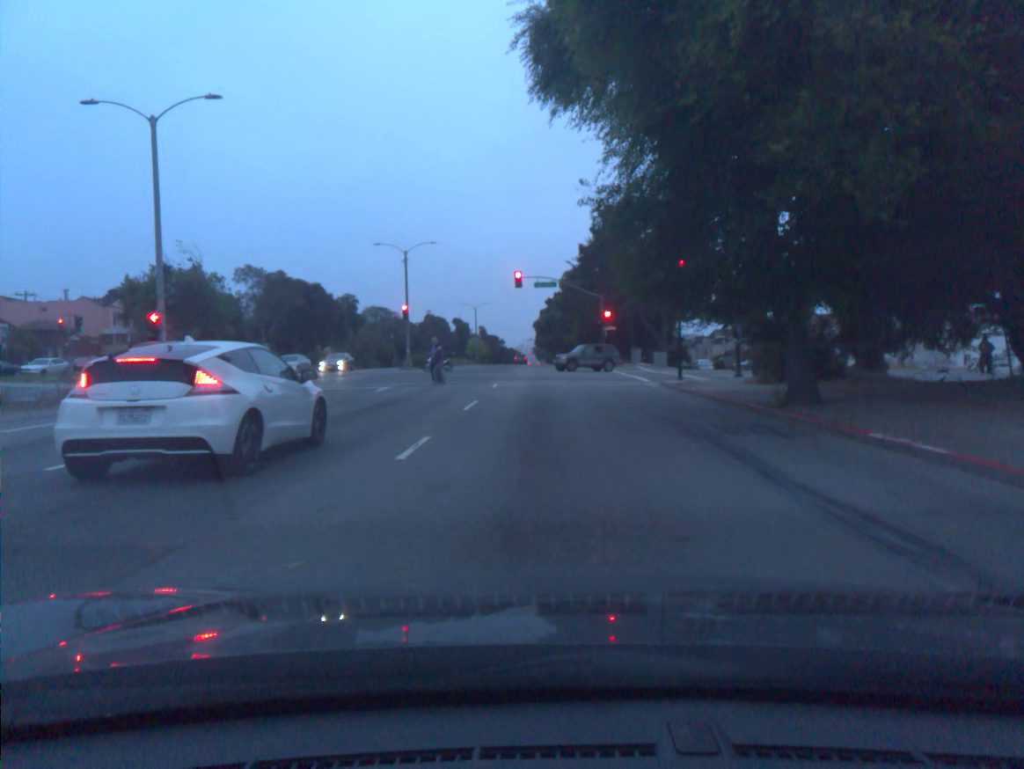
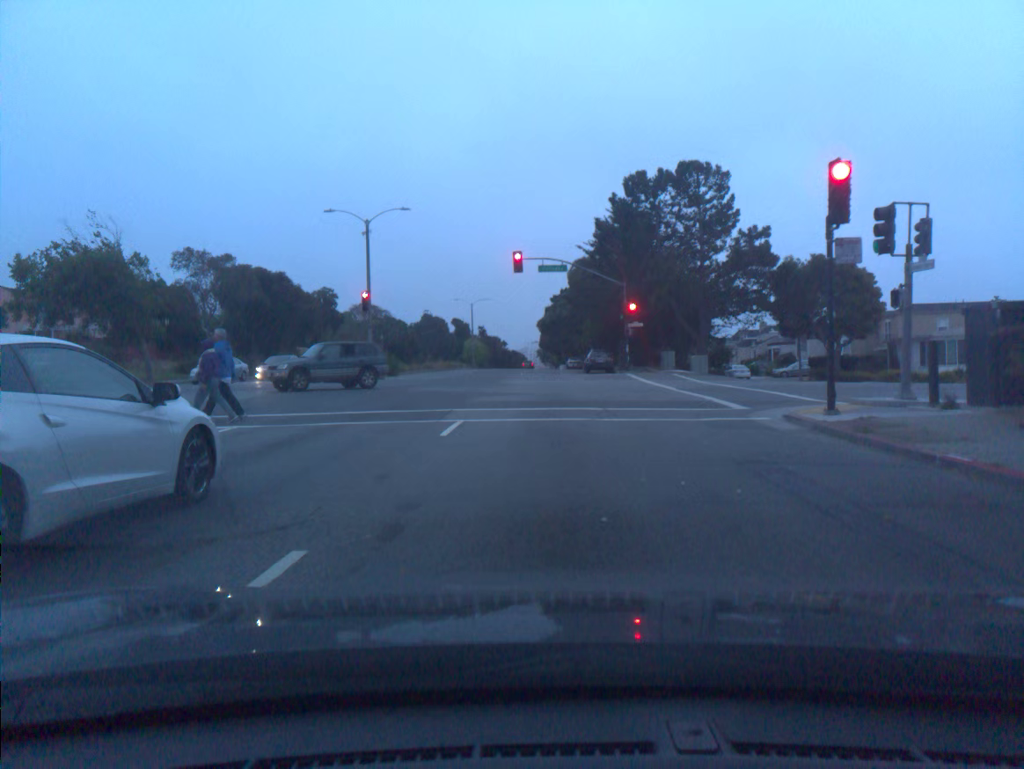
(-0.1, +14.4) m; -1°
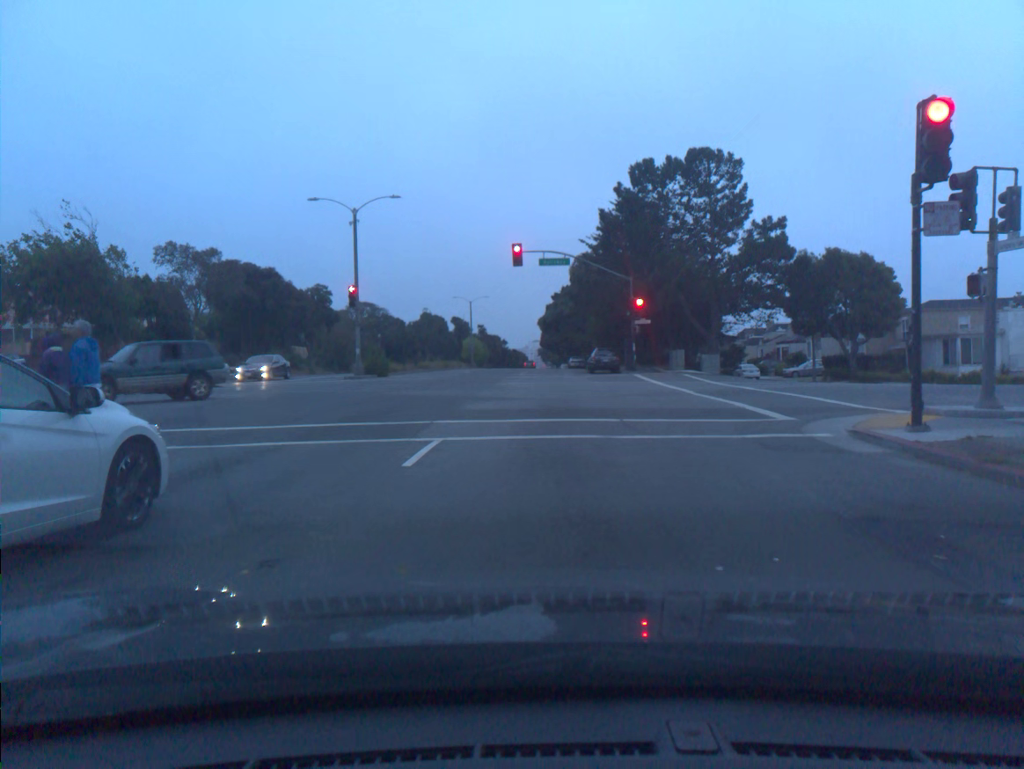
(0.0, +3.2) m; 0°
